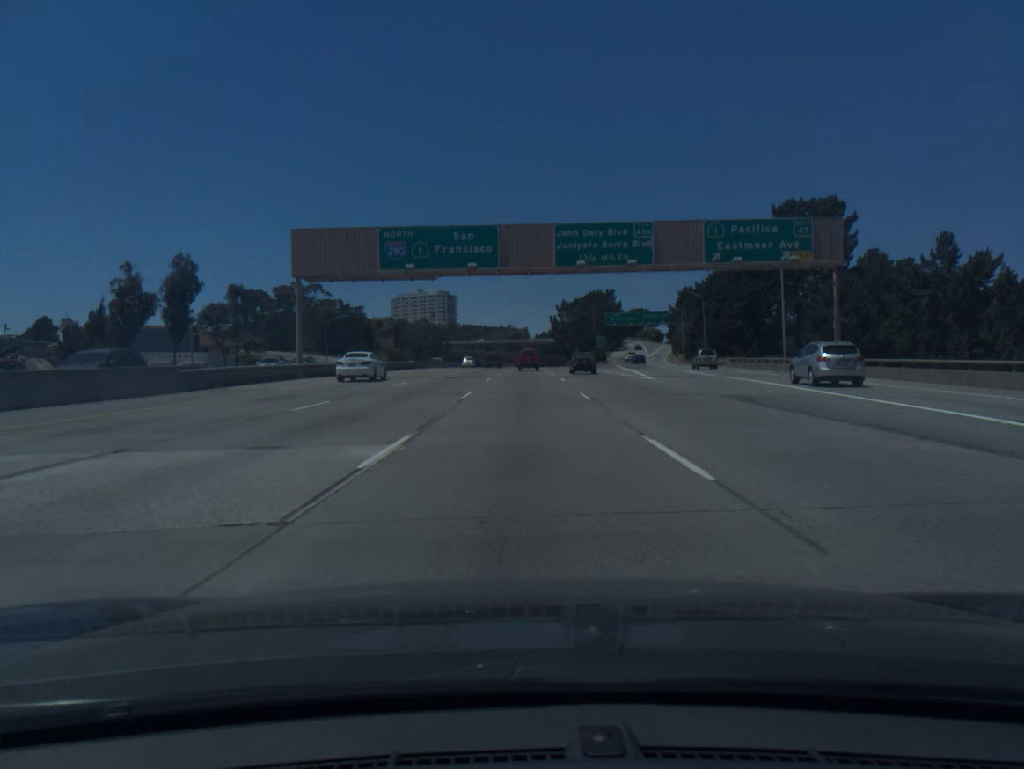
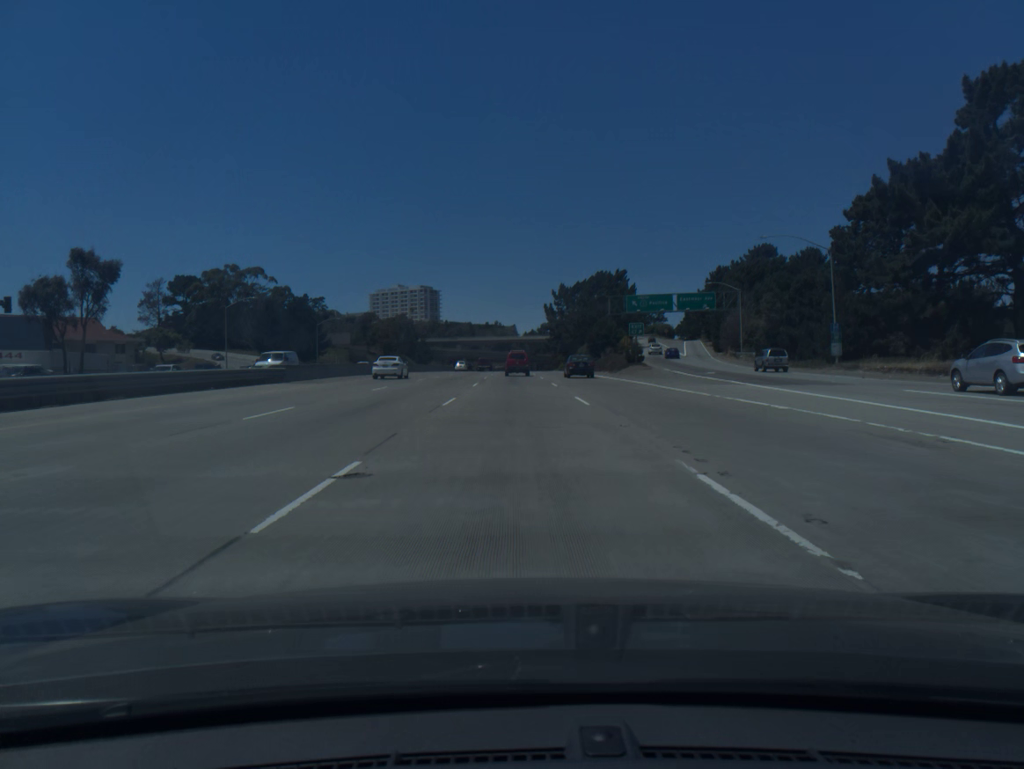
(+0.3, +47.0) m; +1°
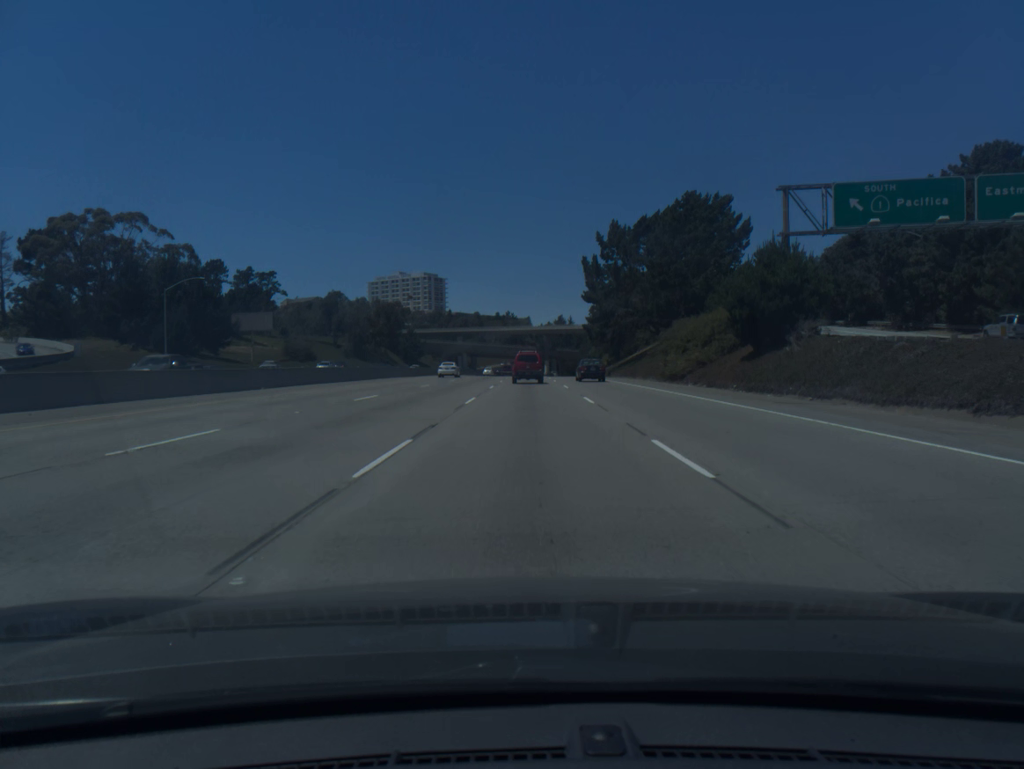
(-0.6, +72.7) m; -1°
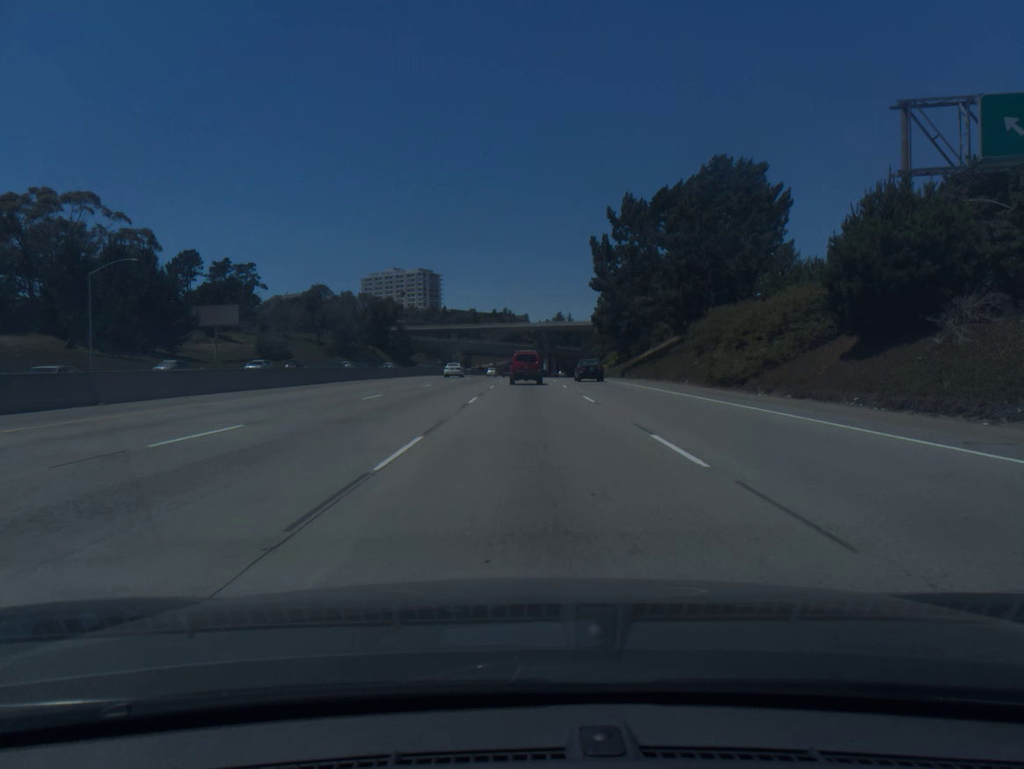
(0.0, +13.7) m; 0°
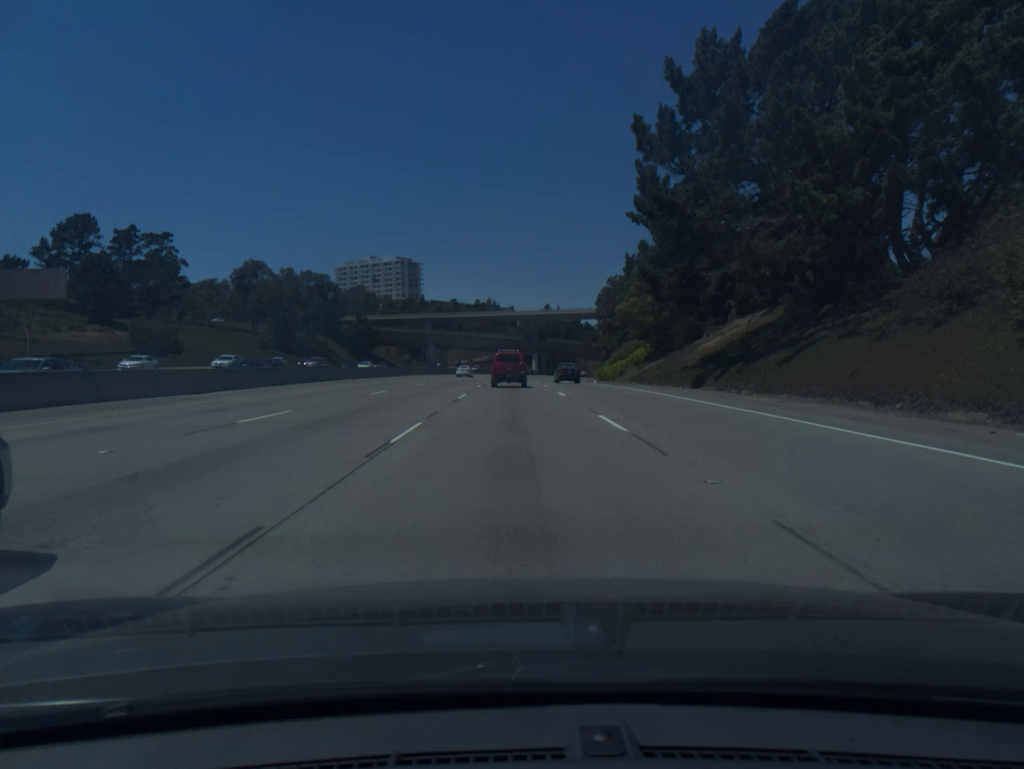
(+0.4, +39.6) m; +1°
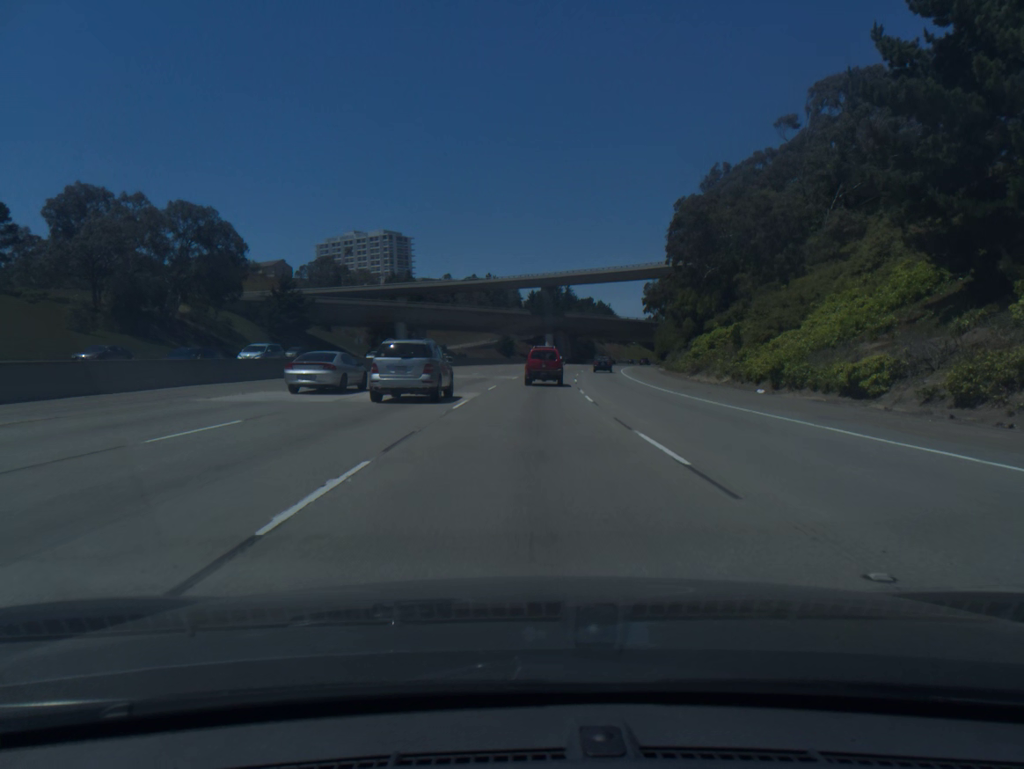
(-0.7, +62.5) m; 0°
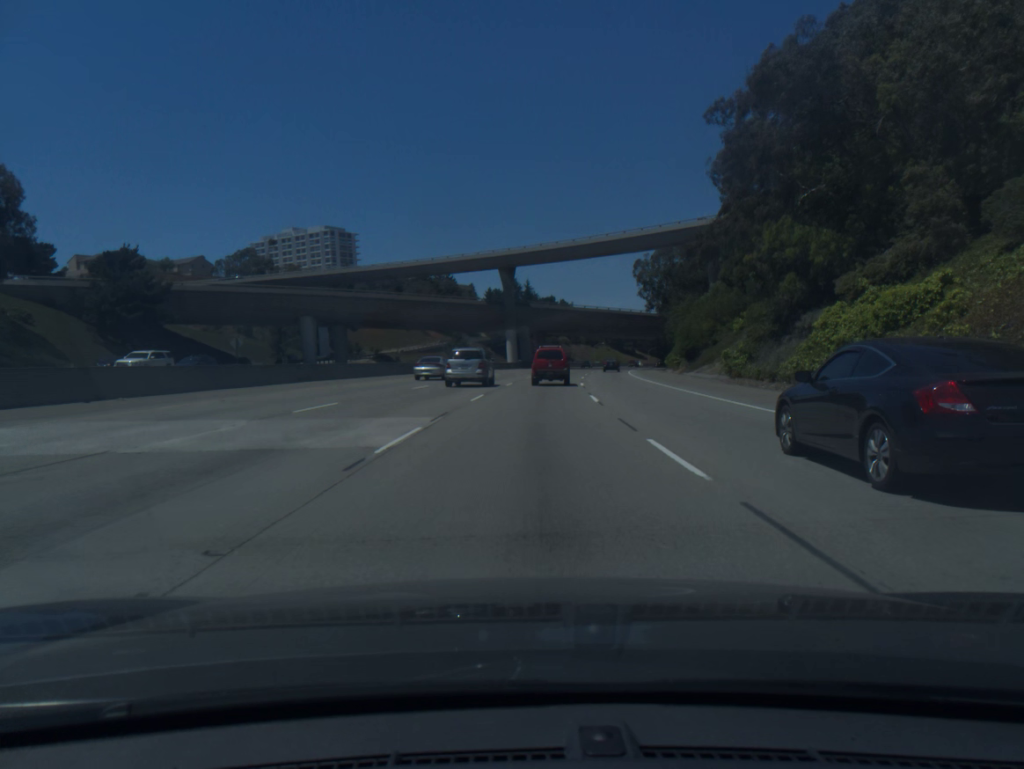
(+0.9, +36.4) m; +3°
